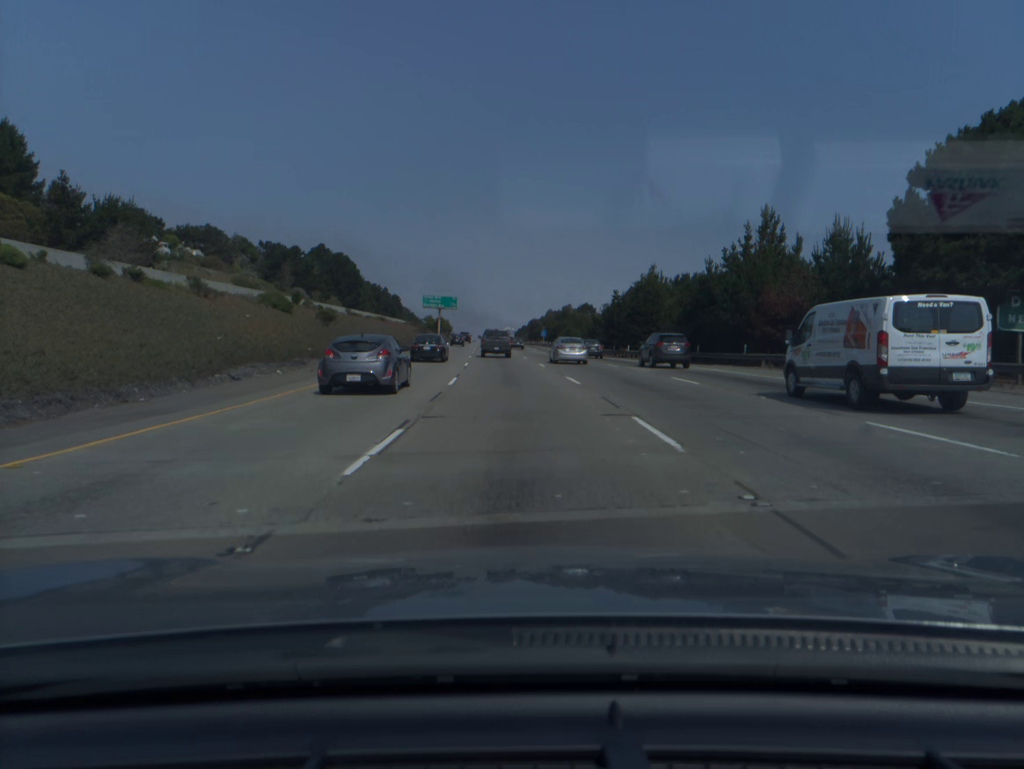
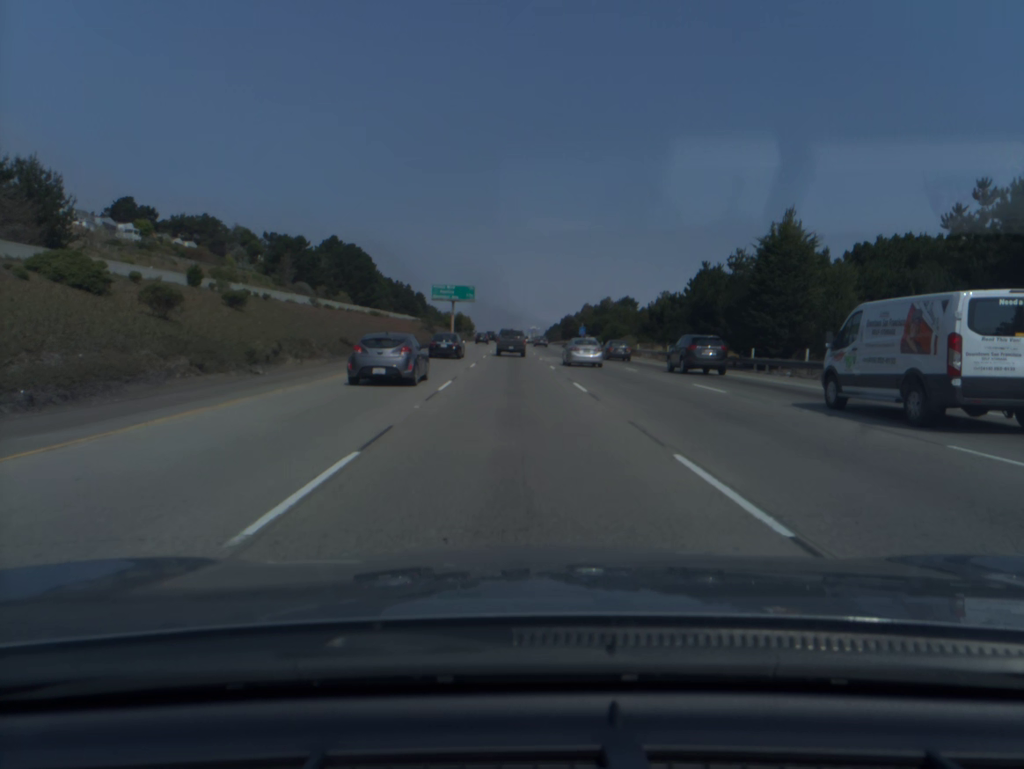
(-0.6, +31.9) m; -2°
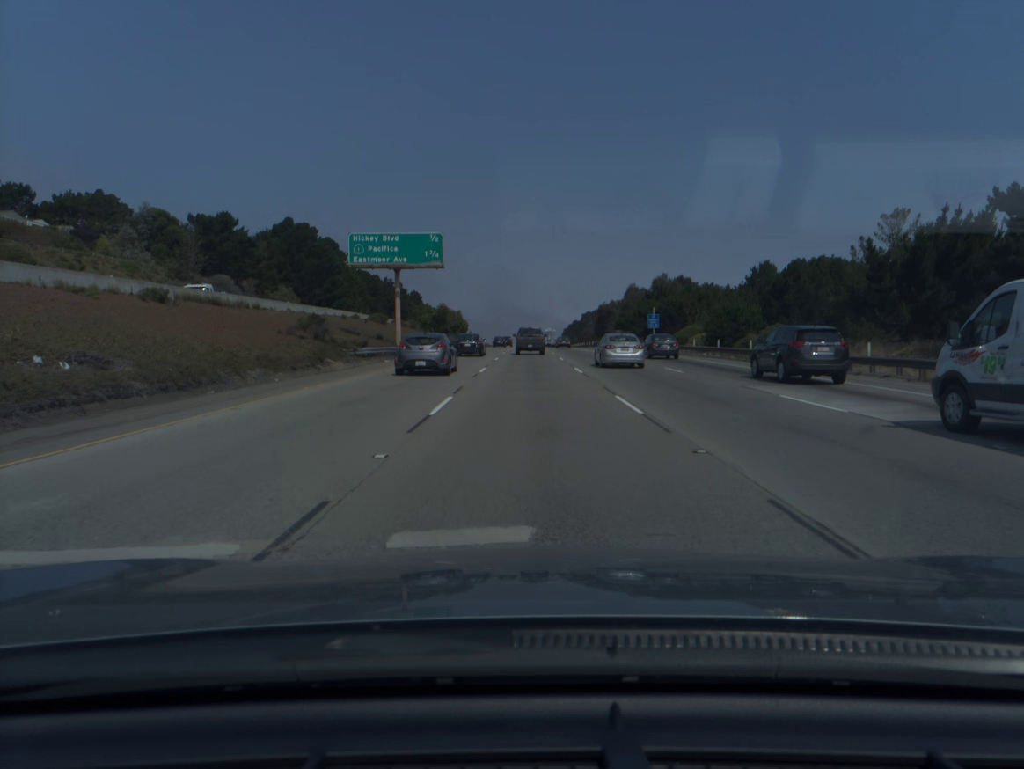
(-1.3, +64.3) m; -1°
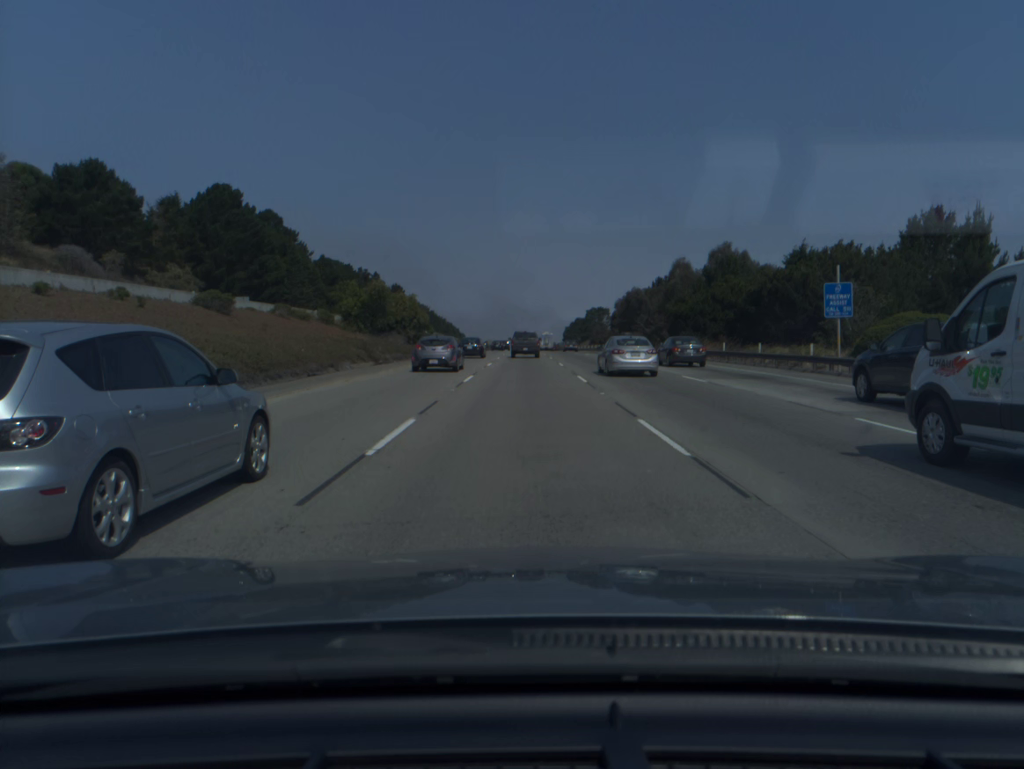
(+0.1, +48.5) m; 0°
